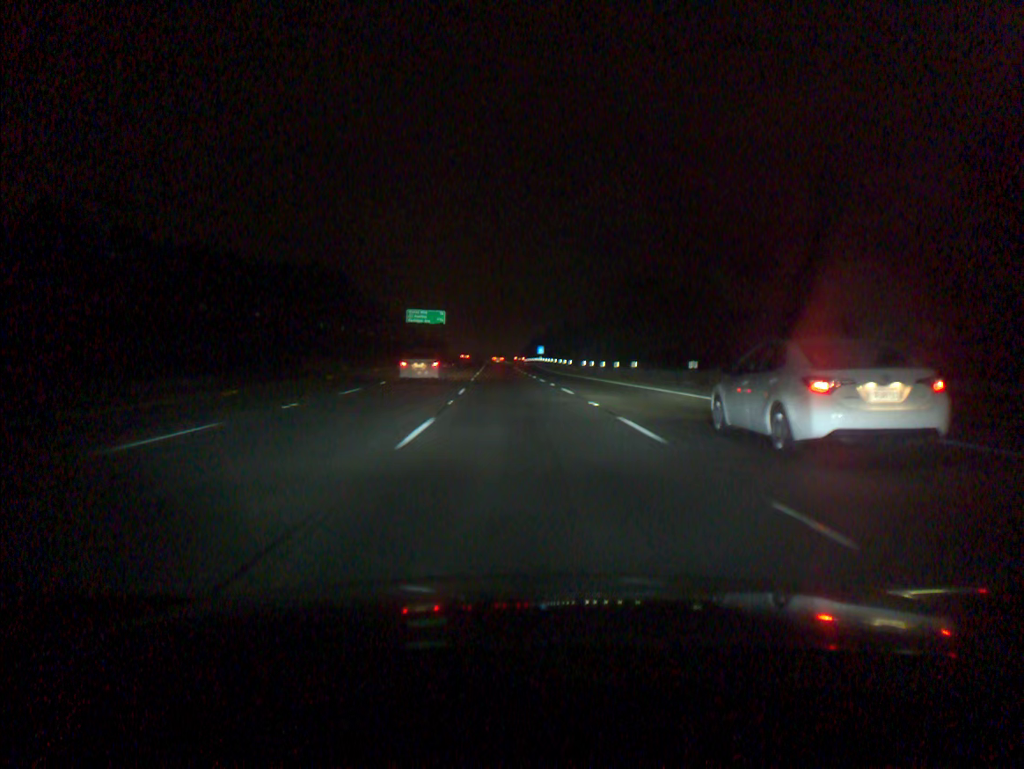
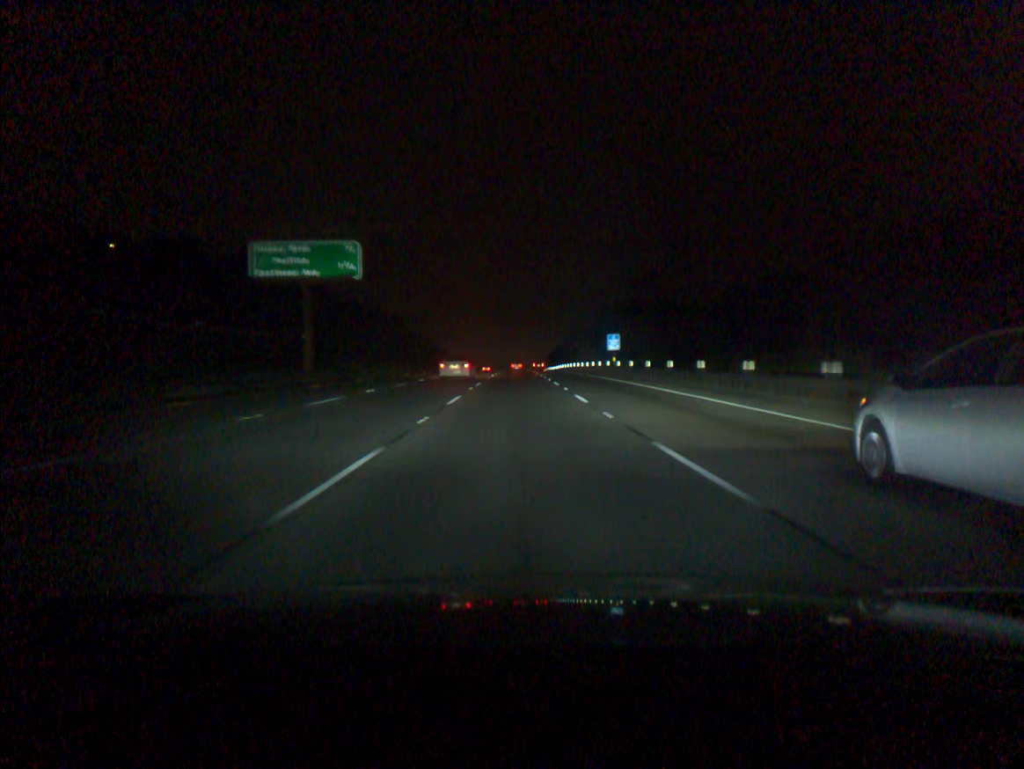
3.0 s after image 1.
(-2.4, +91.6) m; -2°
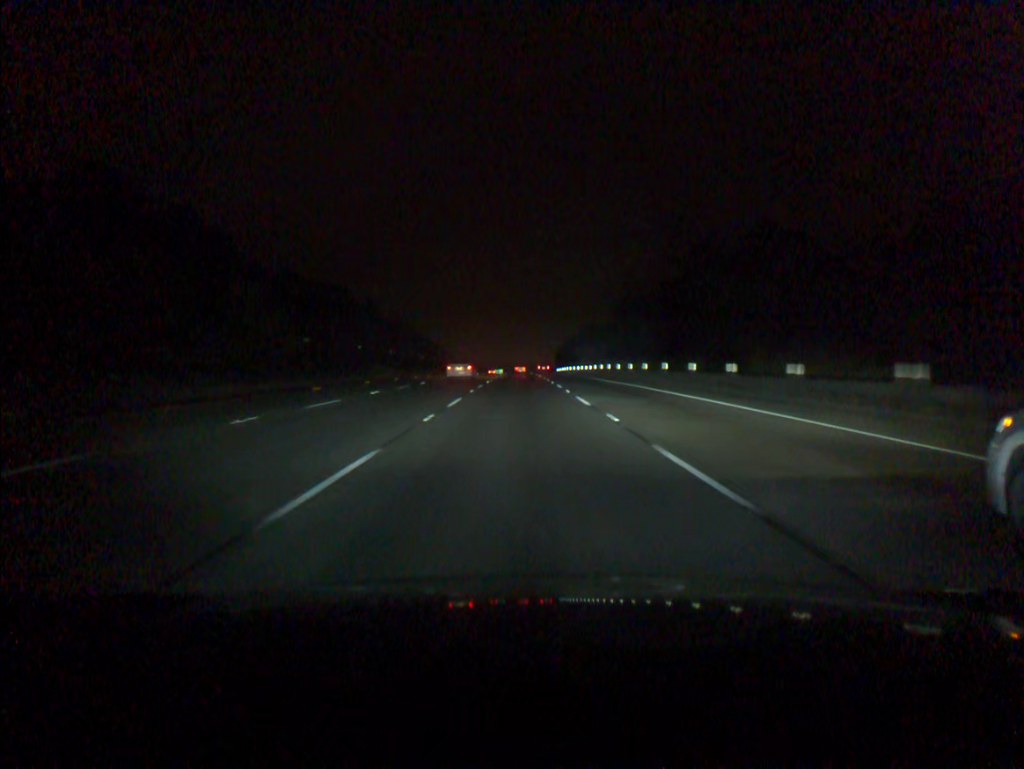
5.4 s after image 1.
(-0.2, +73.2) m; 0°
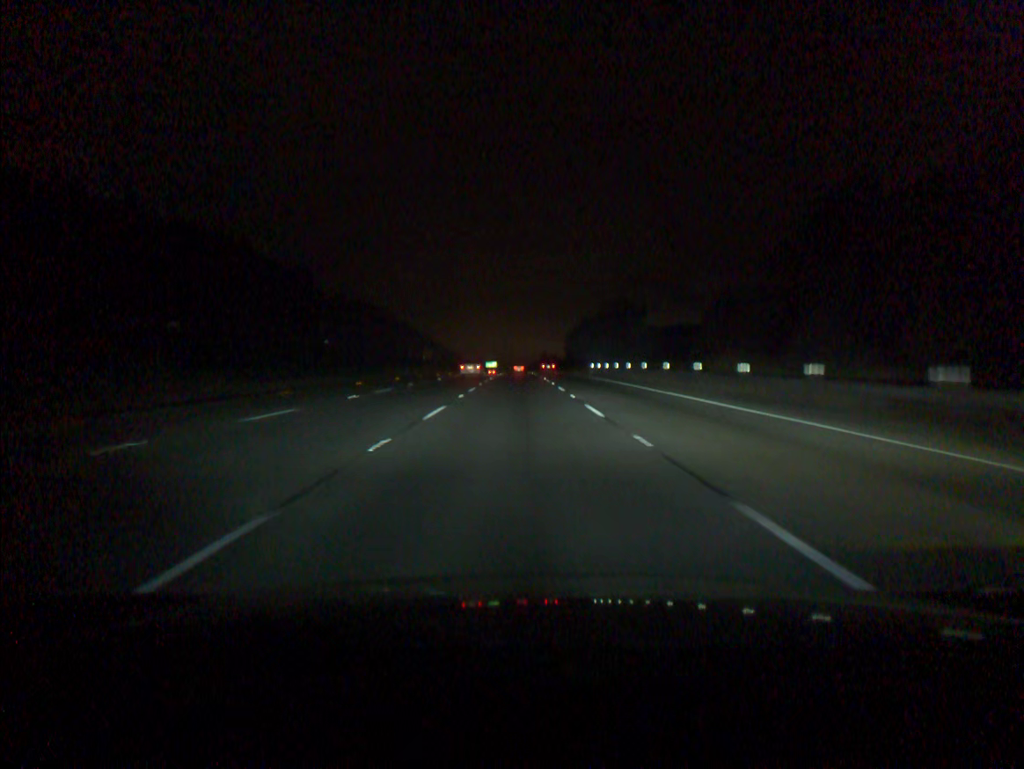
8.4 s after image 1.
(+0.1, +91.8) m; 0°
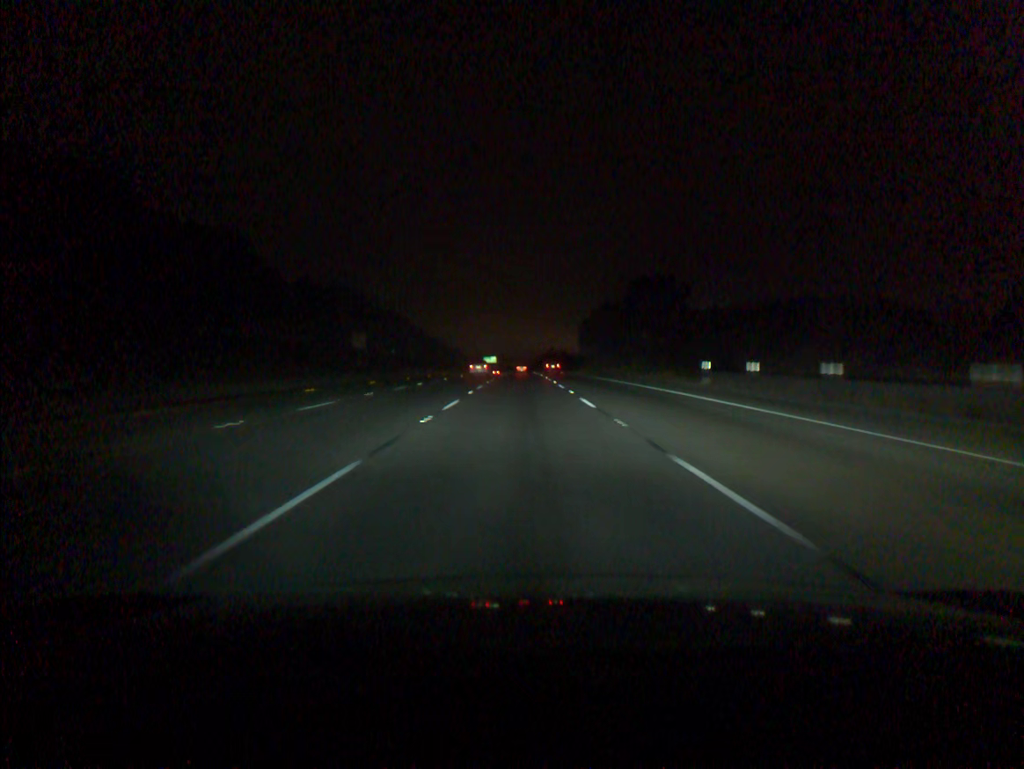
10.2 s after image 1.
(-0.1, +55.2) m; 0°
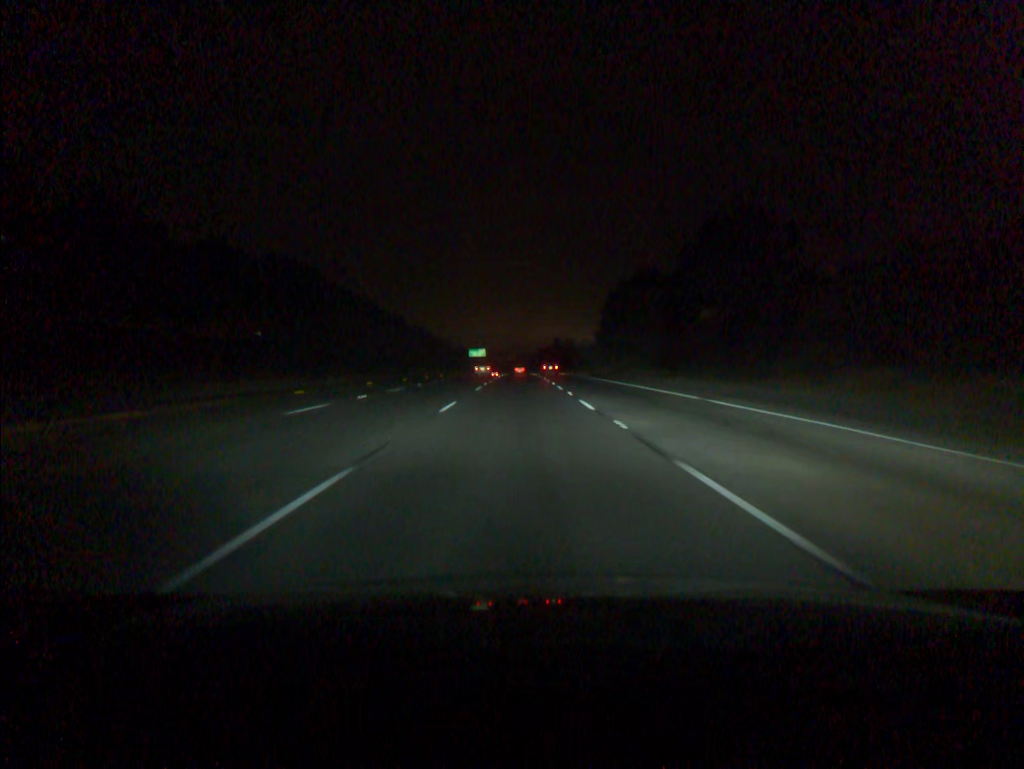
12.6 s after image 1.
(+0.2, +73.6) m; 0°
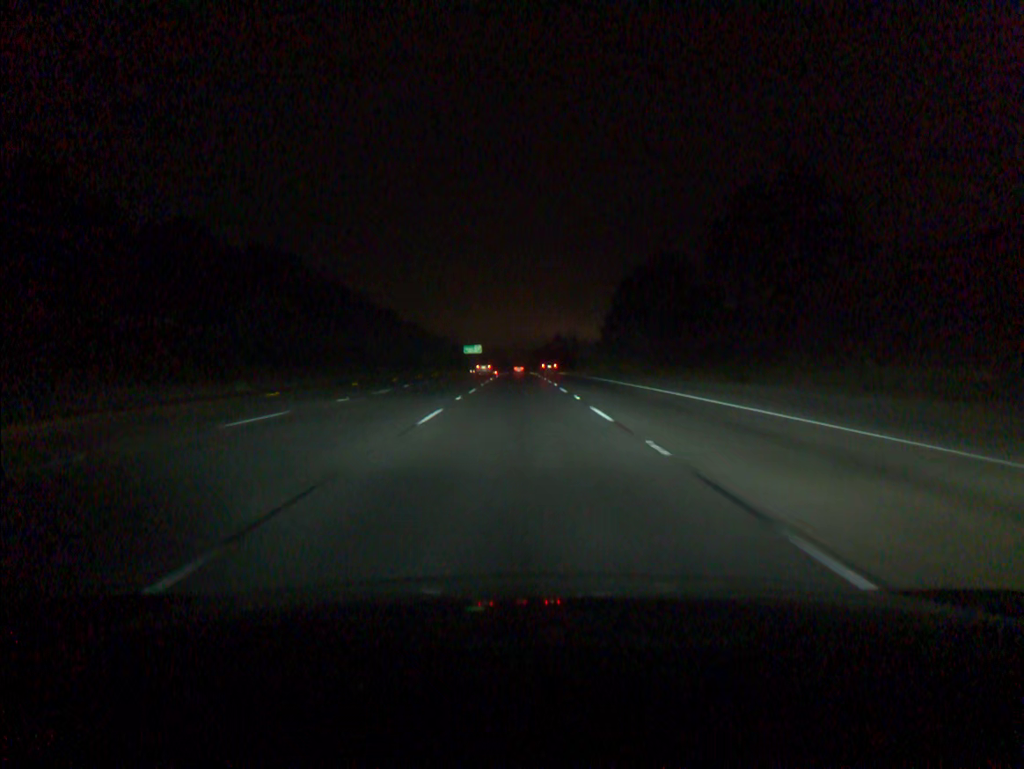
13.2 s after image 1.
(0.0, +18.4) m; 0°
